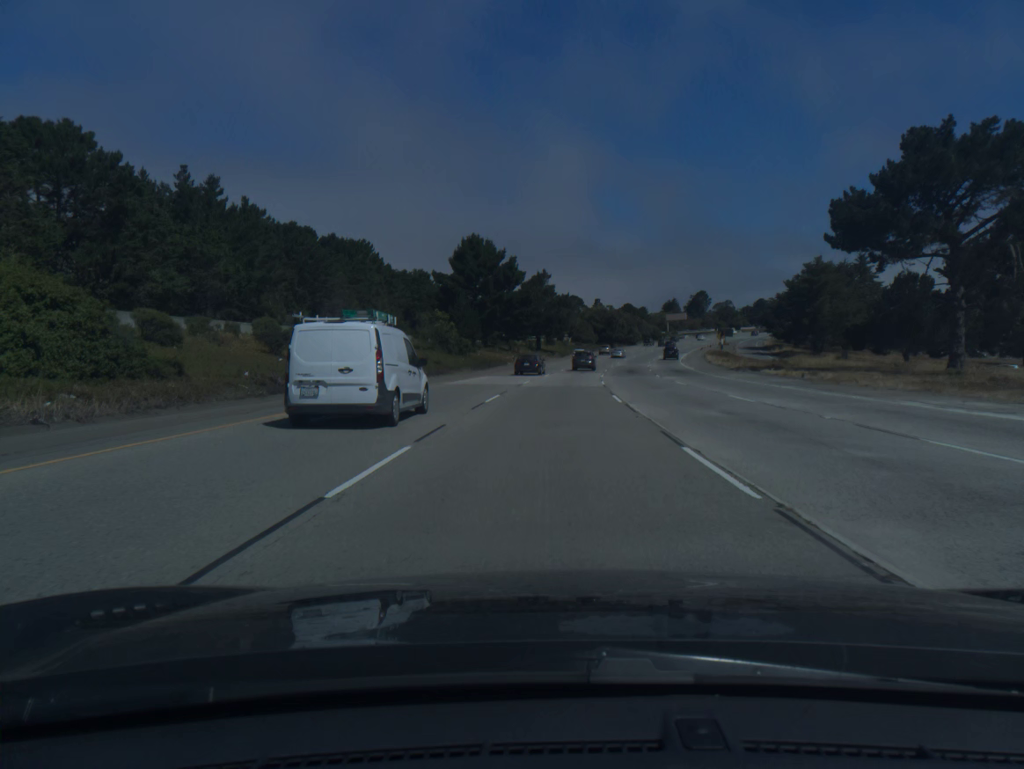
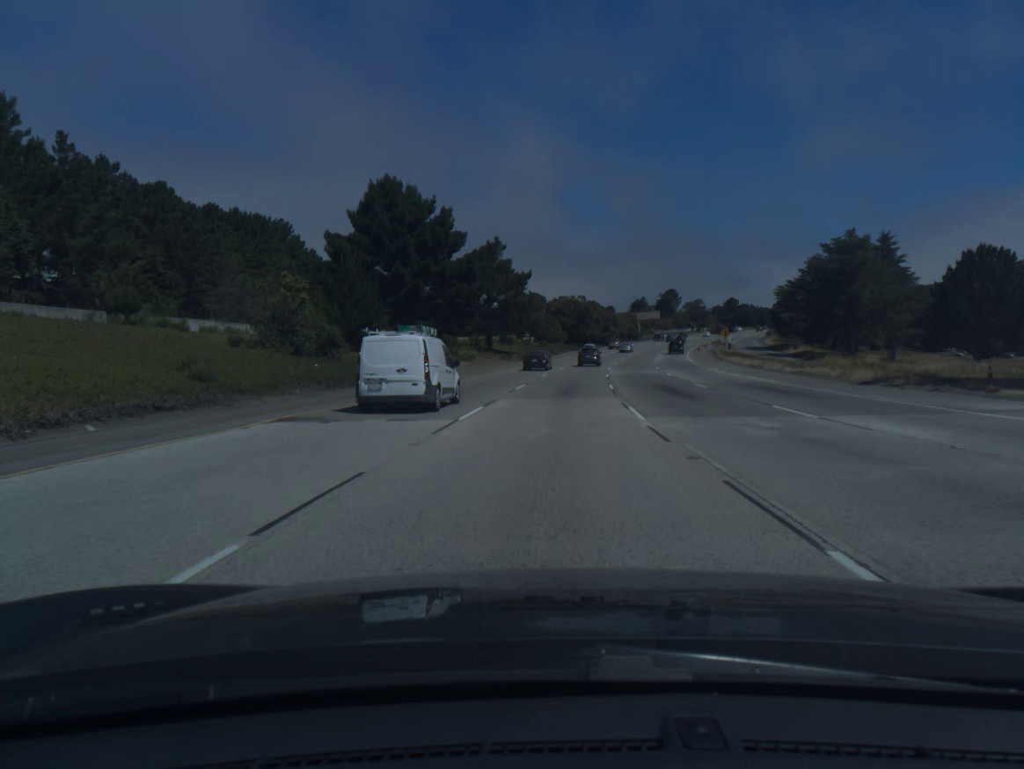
(+0.9, +34.9) m; +3°
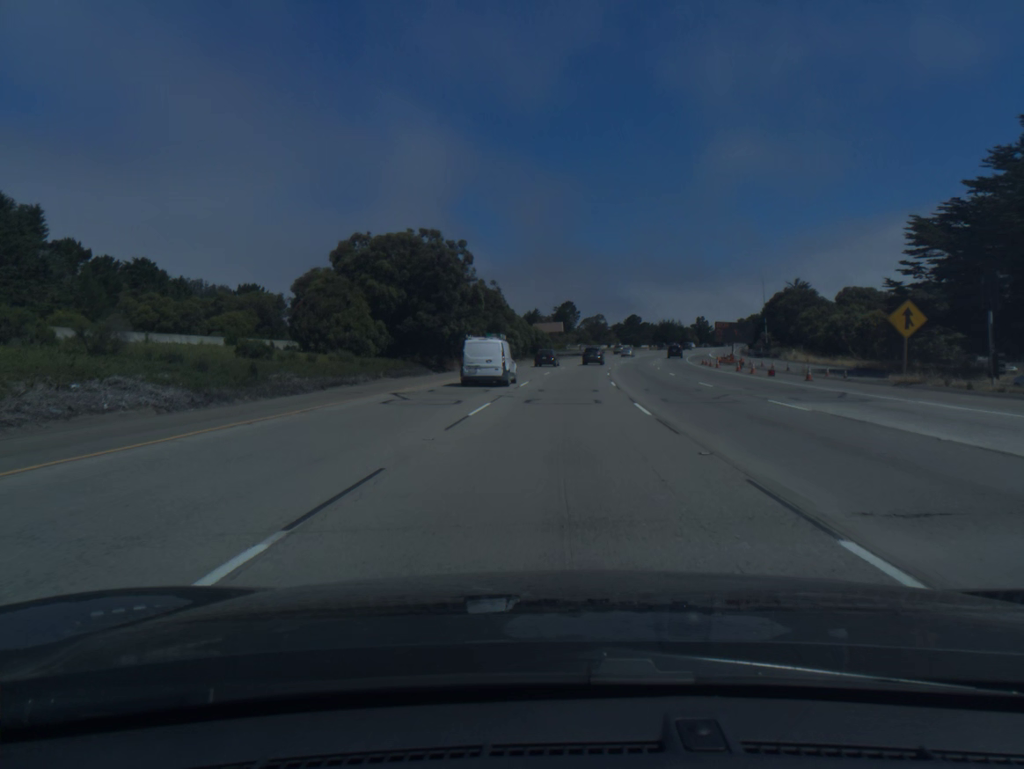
(+6.2, +86.8) m; +8°
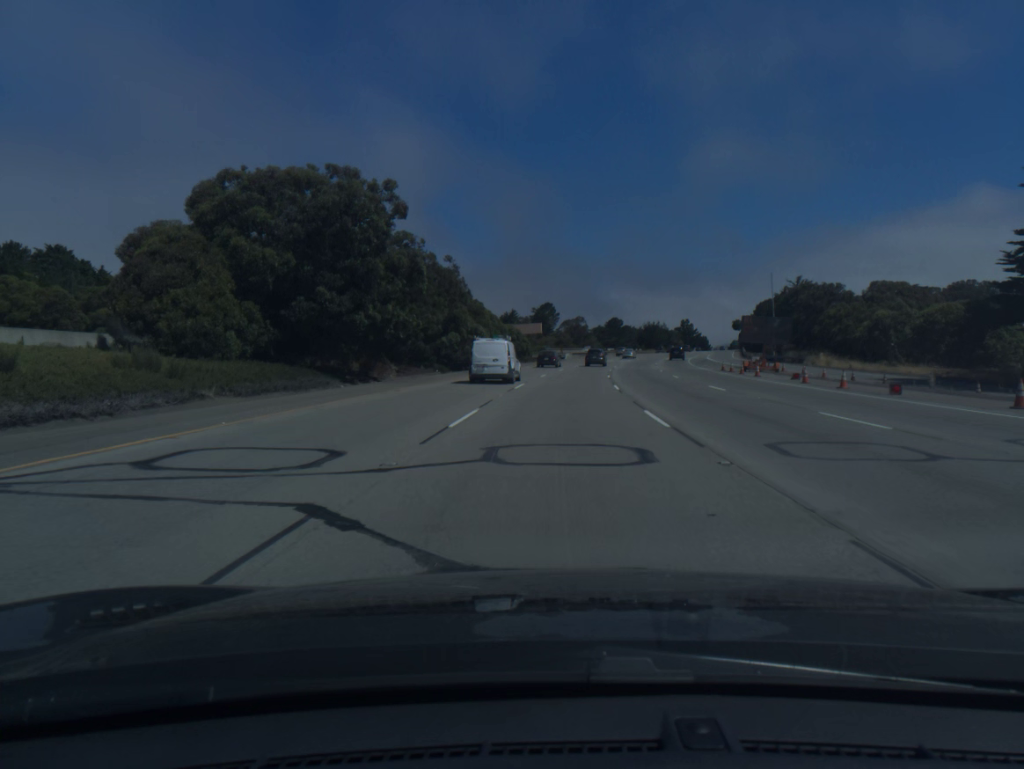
(+0.2, +17.4) m; +2°
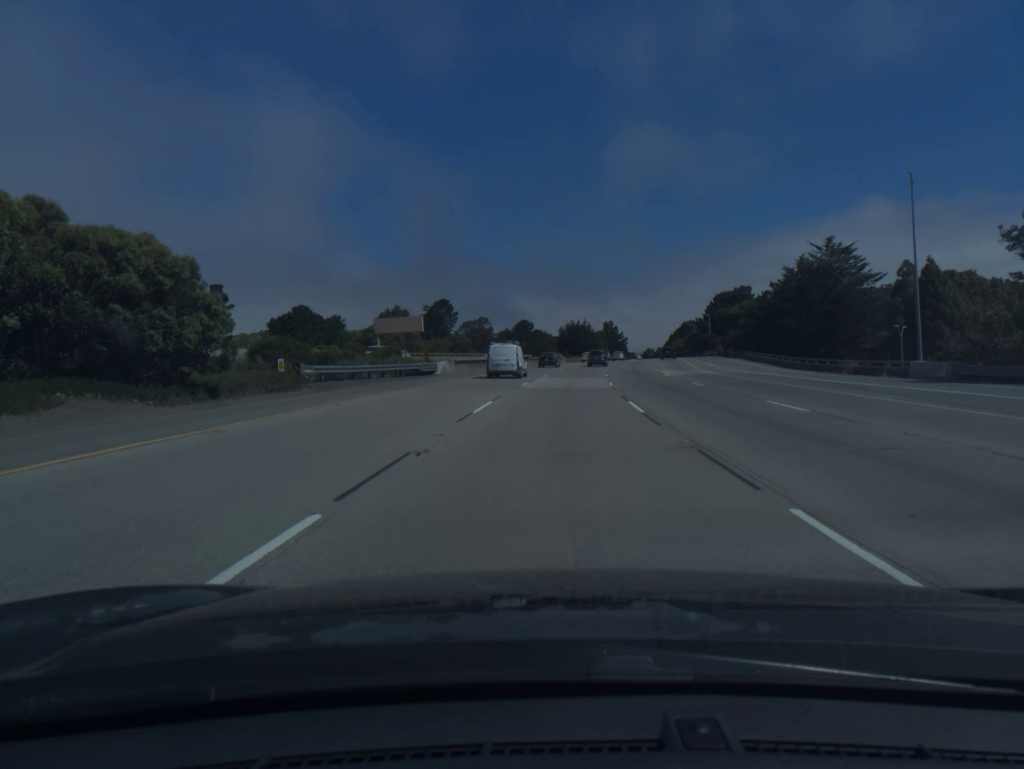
(+4.0, +69.1) m; +7°
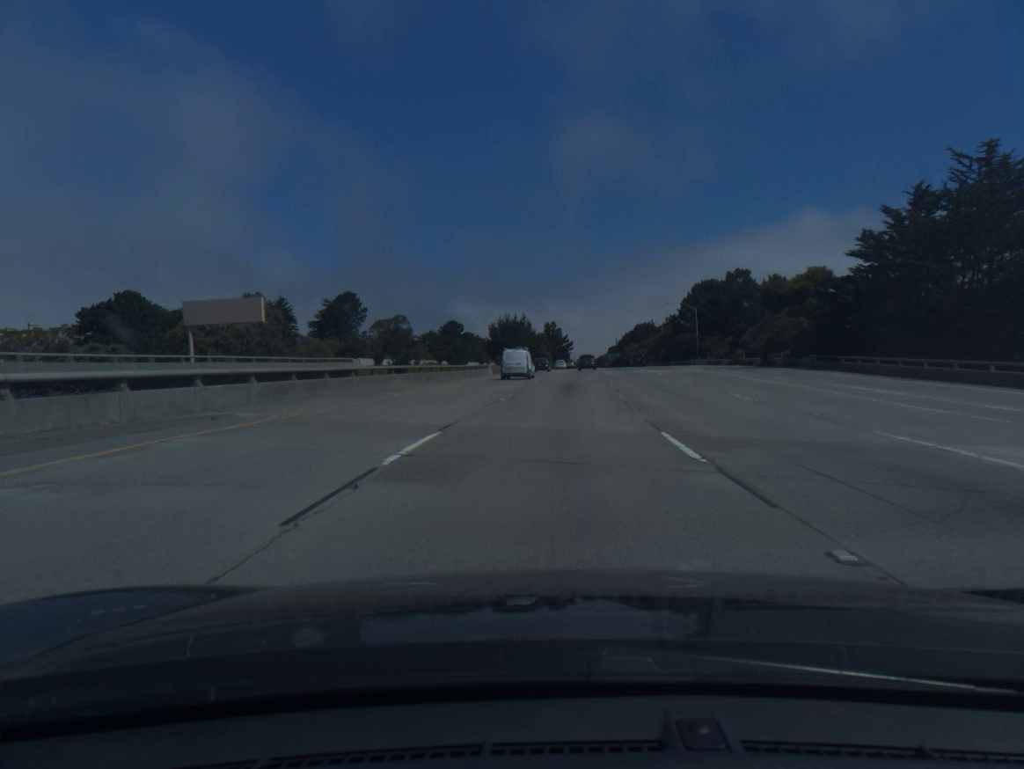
(+2.2, +51.6) m; +5°
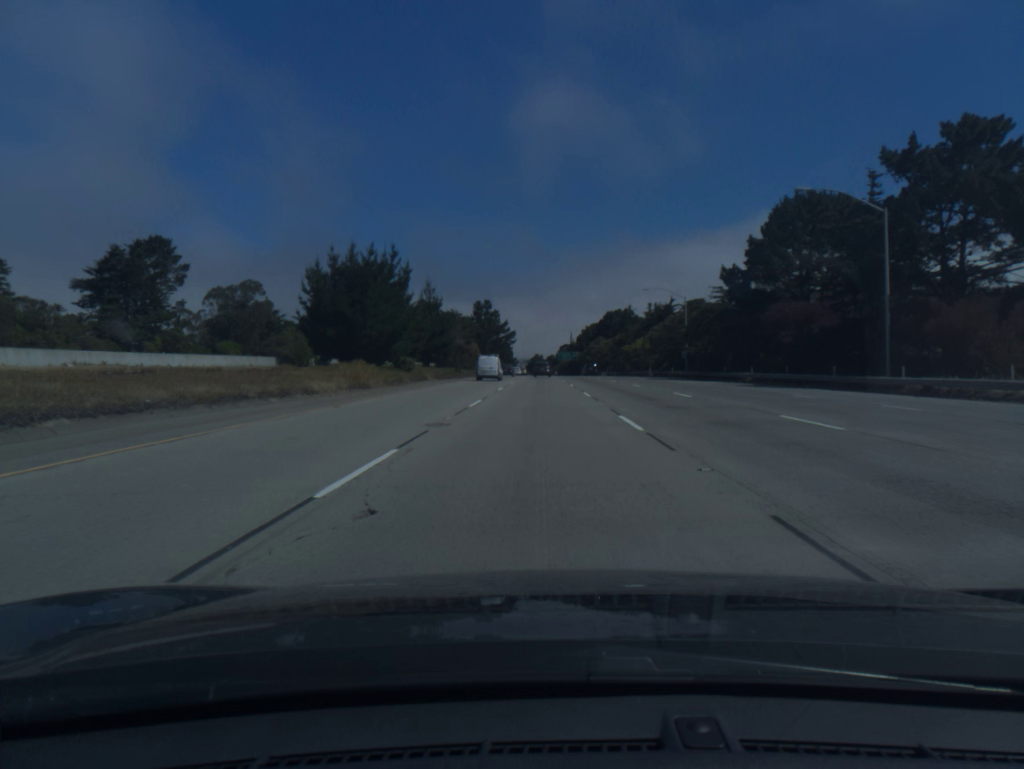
(+4.4, +86.3) m; +4°
